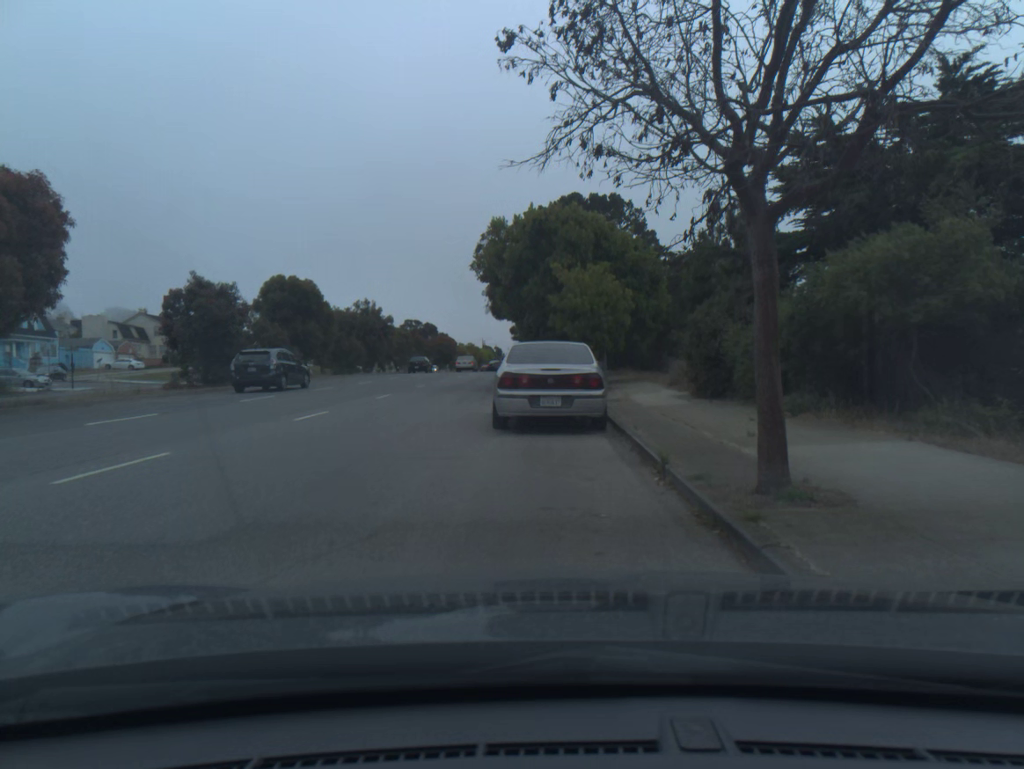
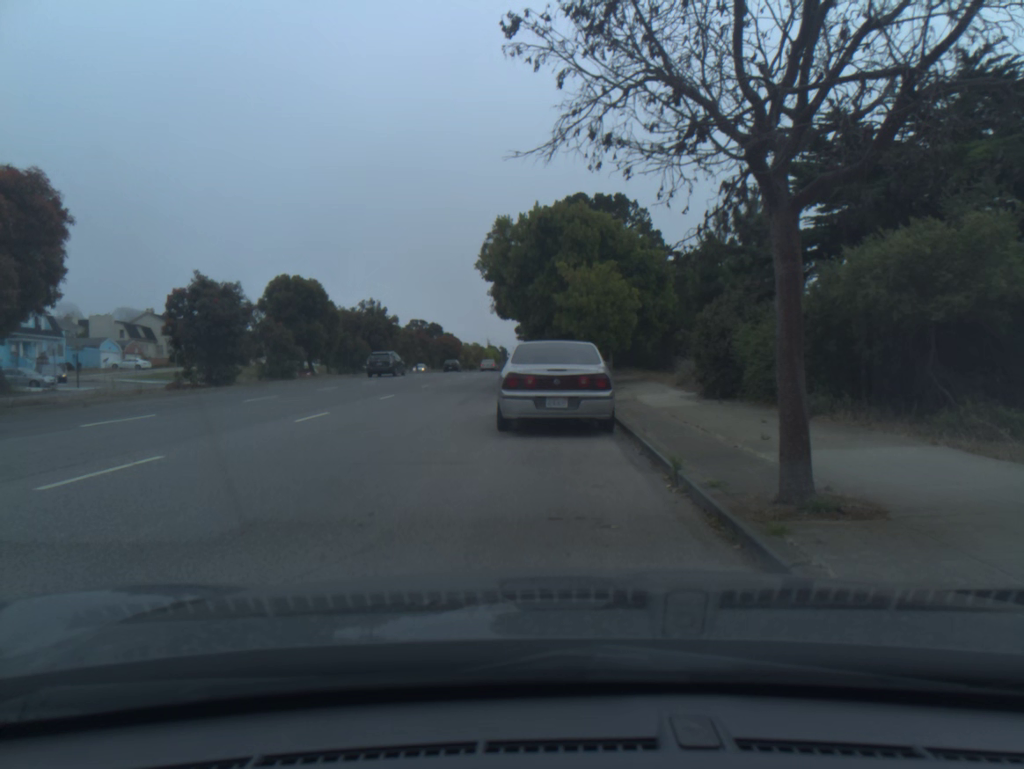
(0.0, +0.4) m; 0°
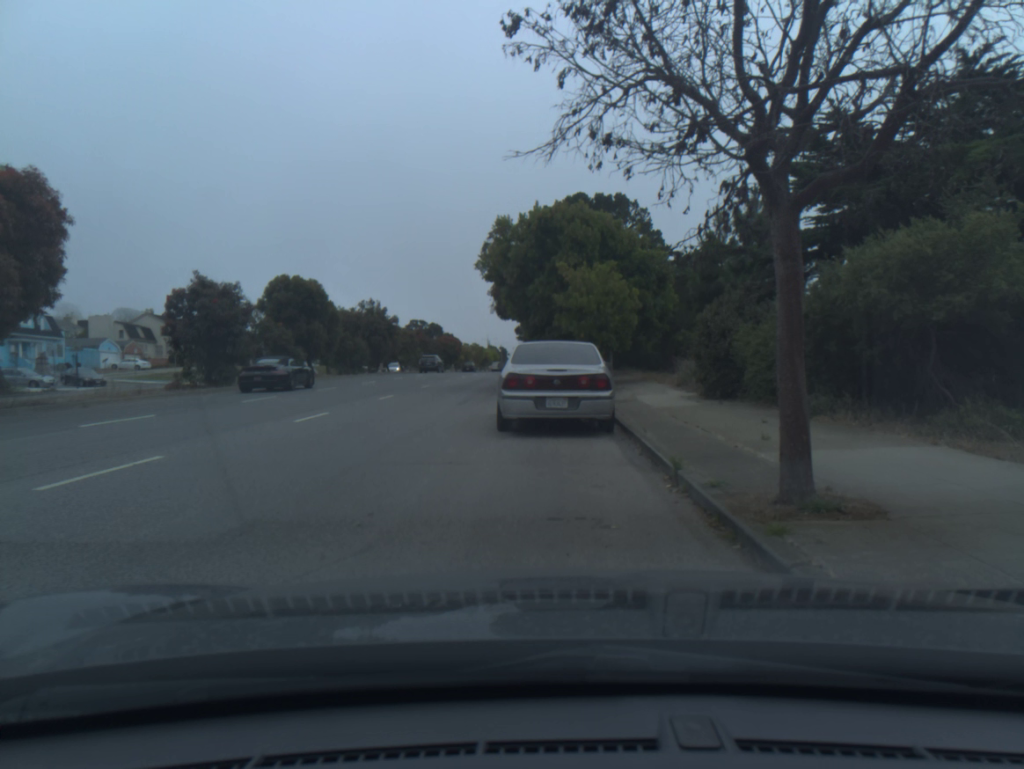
(0.0, 0.0) m; 0°
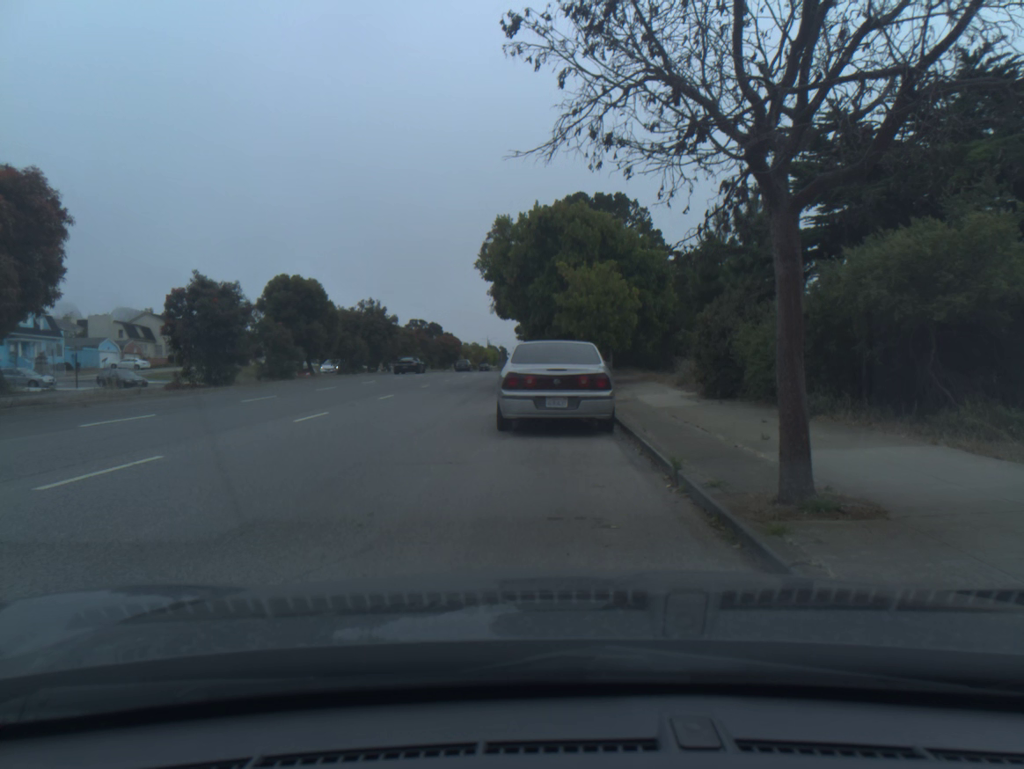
(0.0, 0.0) m; 0°
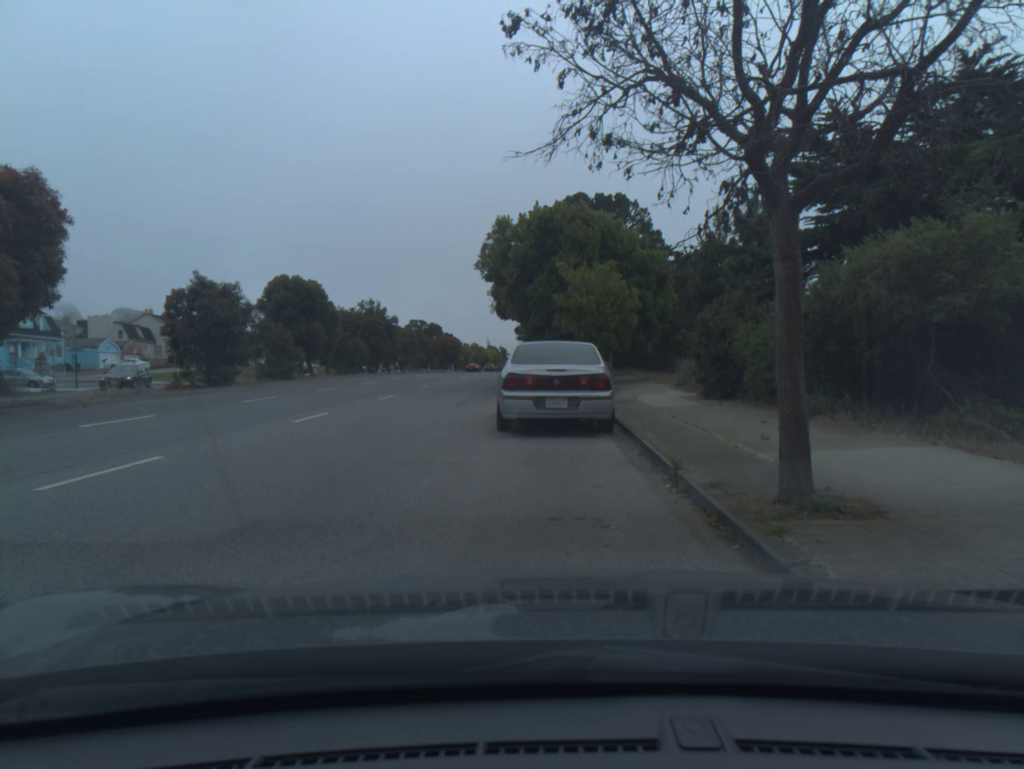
(0.0, 0.0) m; 0°
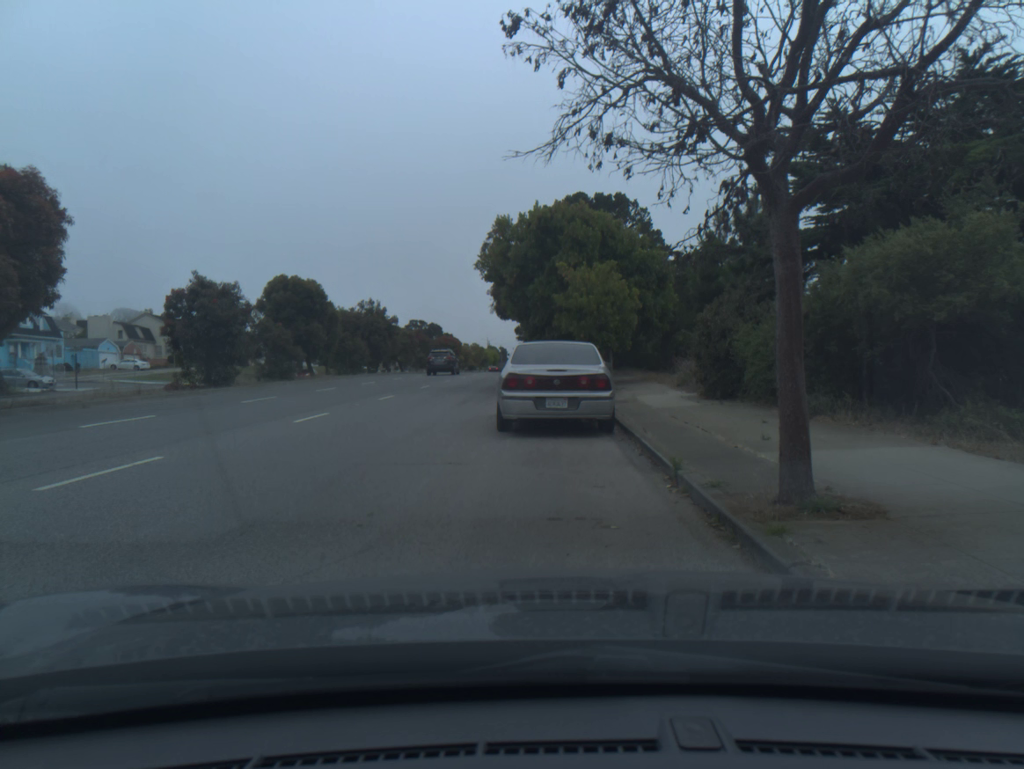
(0.0, 0.0) m; 0°
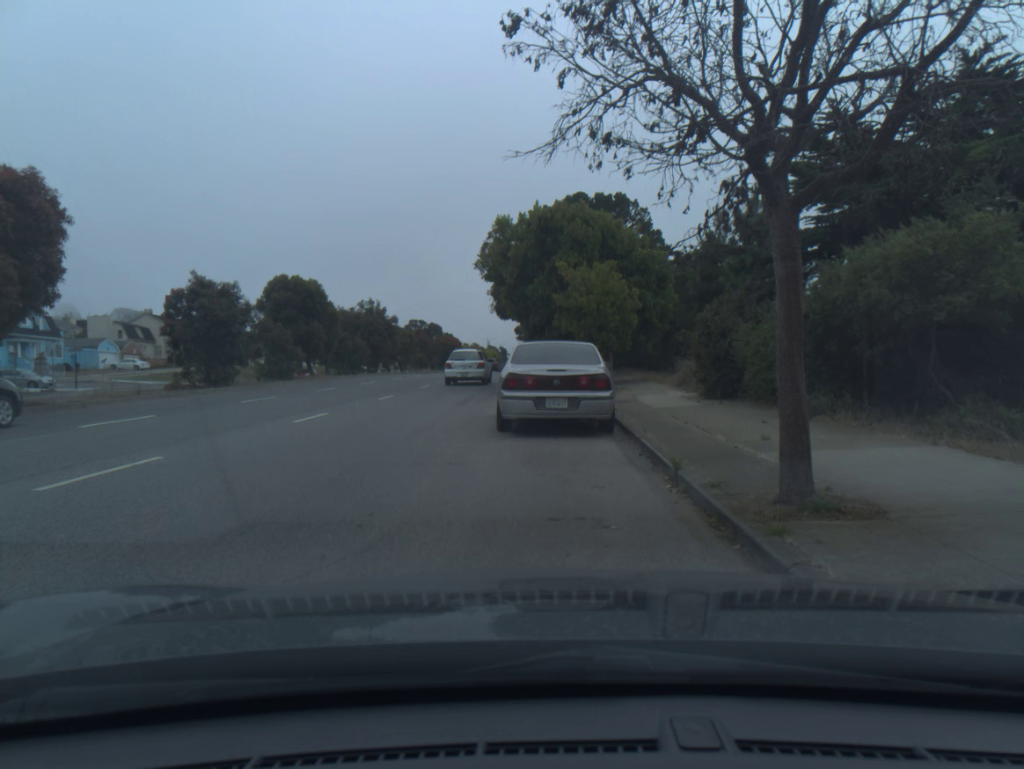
(0.0, 0.0) m; 0°
